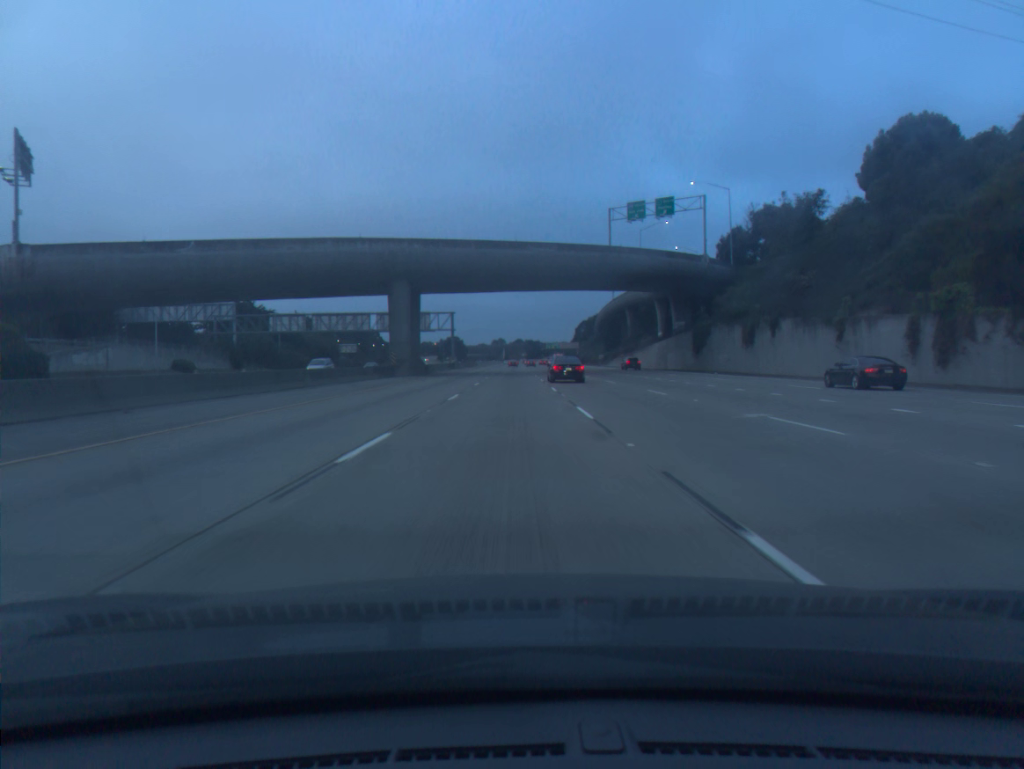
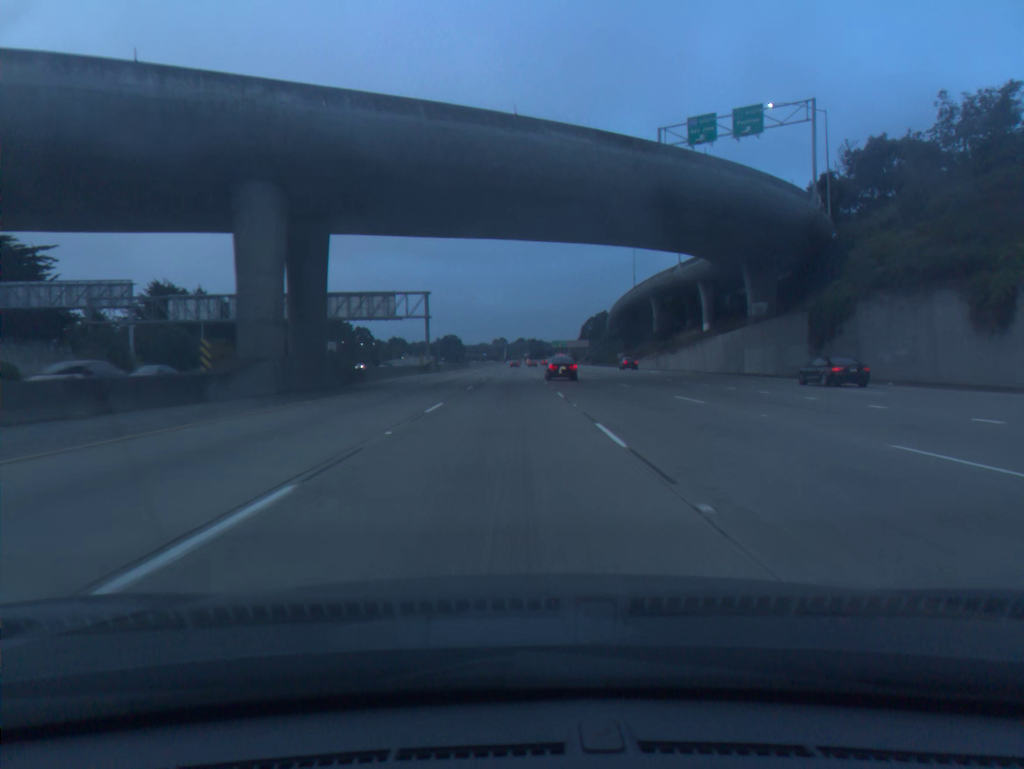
(0.0, +34.8) m; 0°
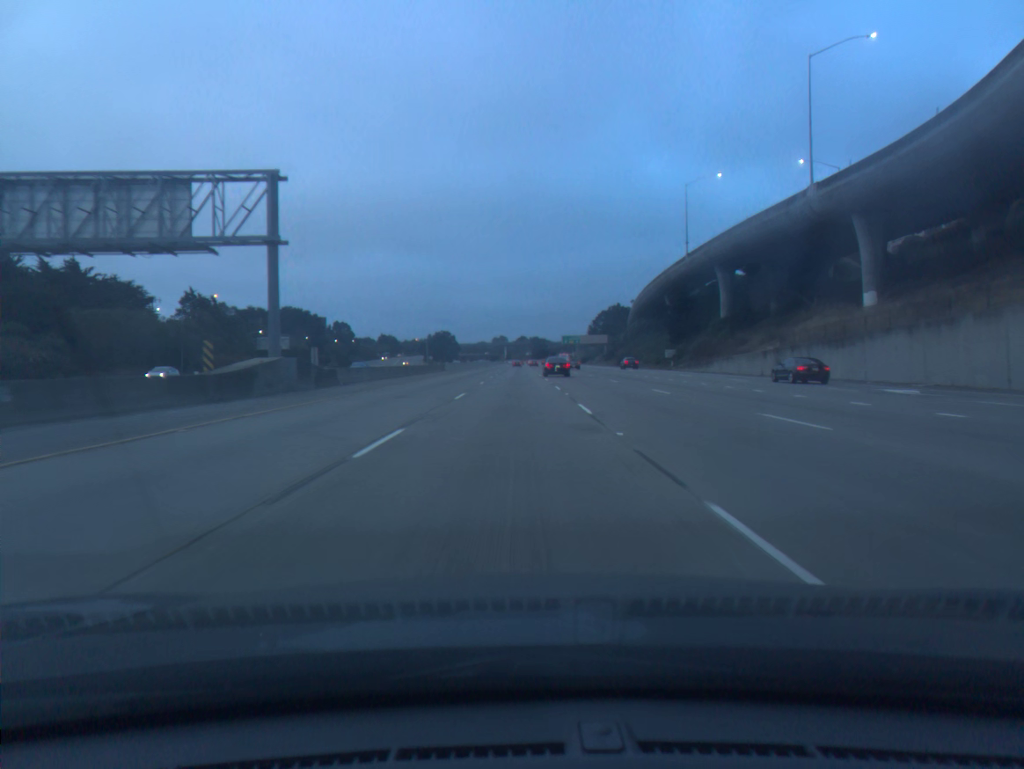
(-0.1, +52.3) m; 0°
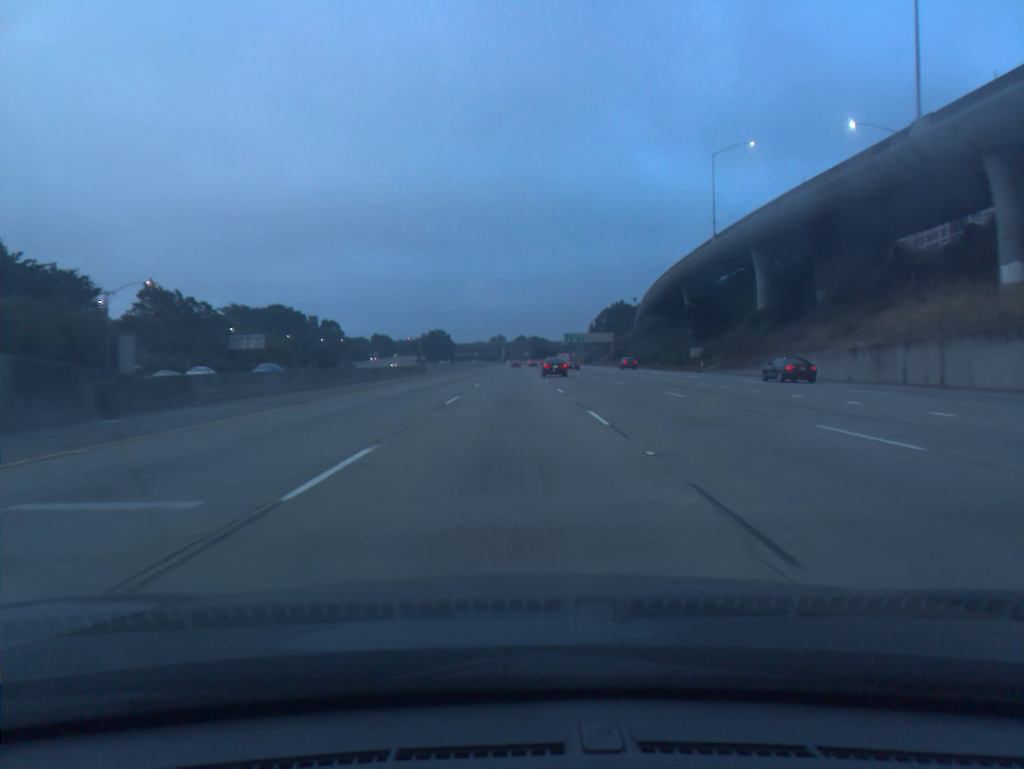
(0.0, +17.5) m; 0°
